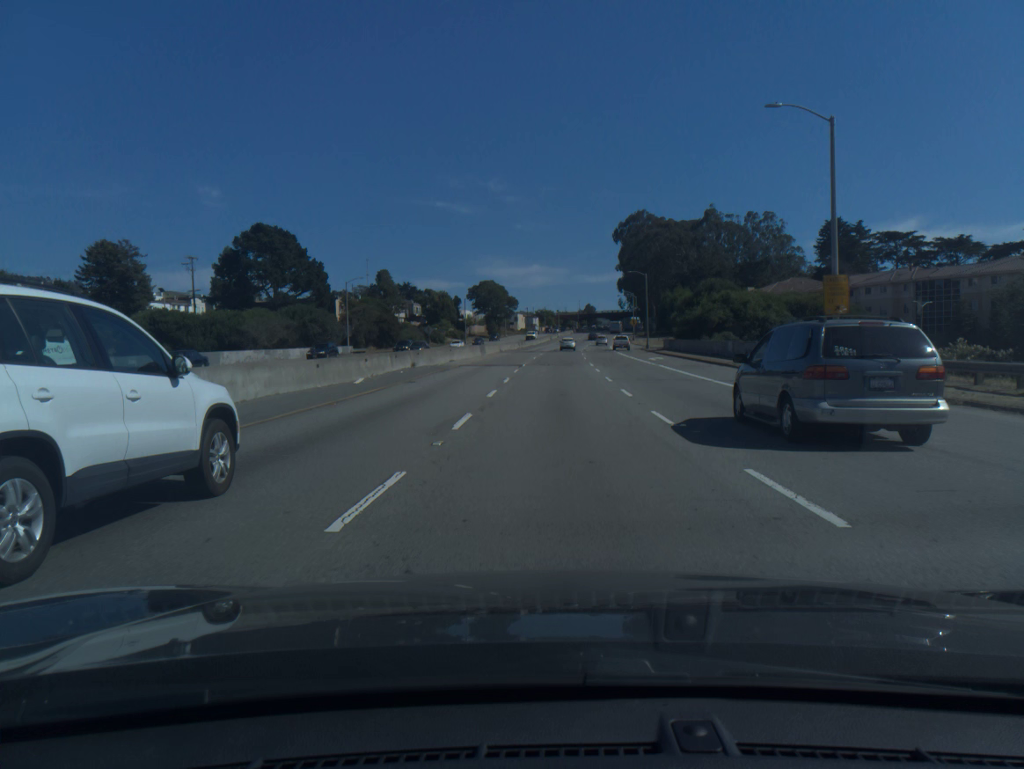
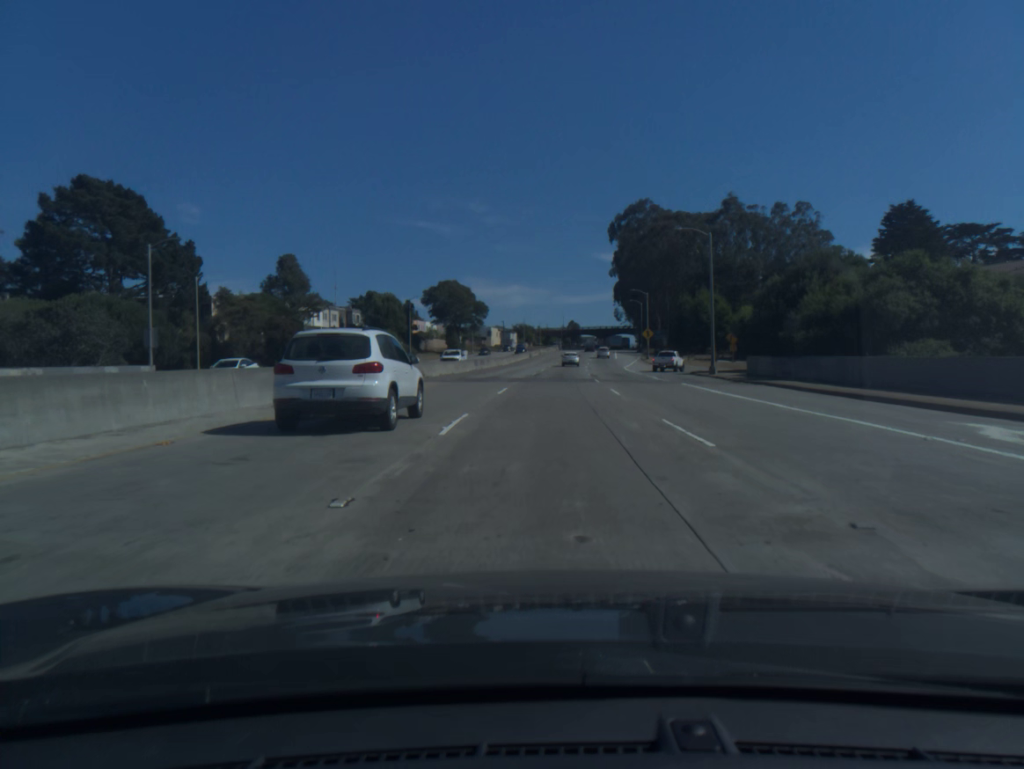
(+0.7, +46.4) m; +1°
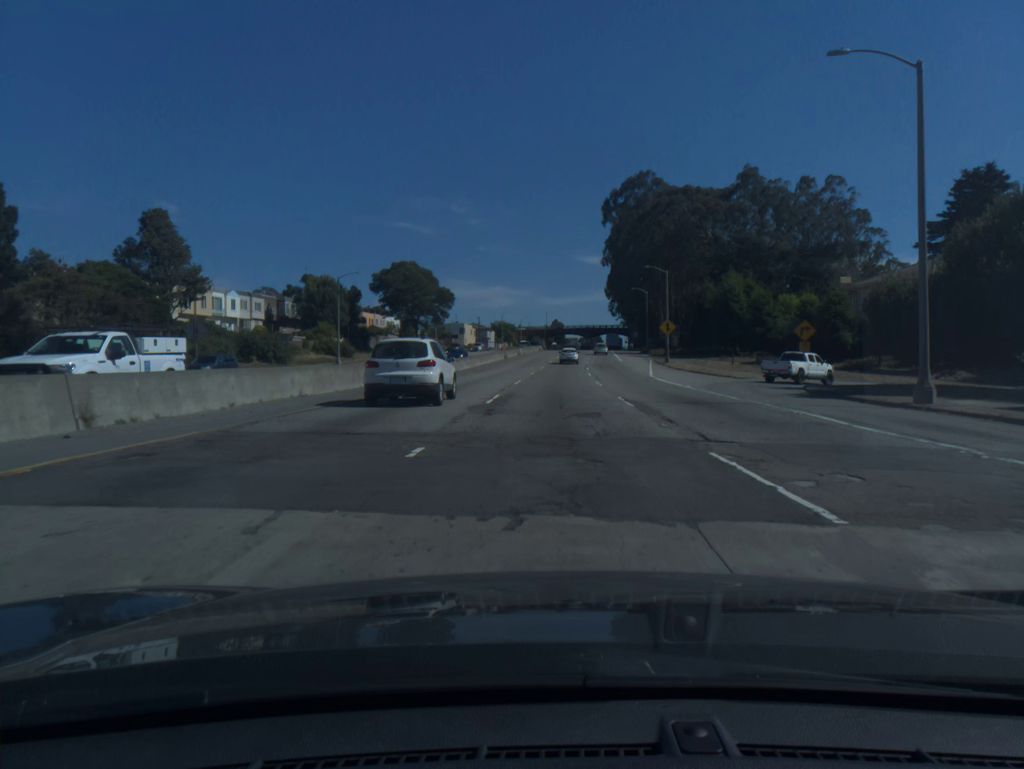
(+0.4, +30.3) m; +1°
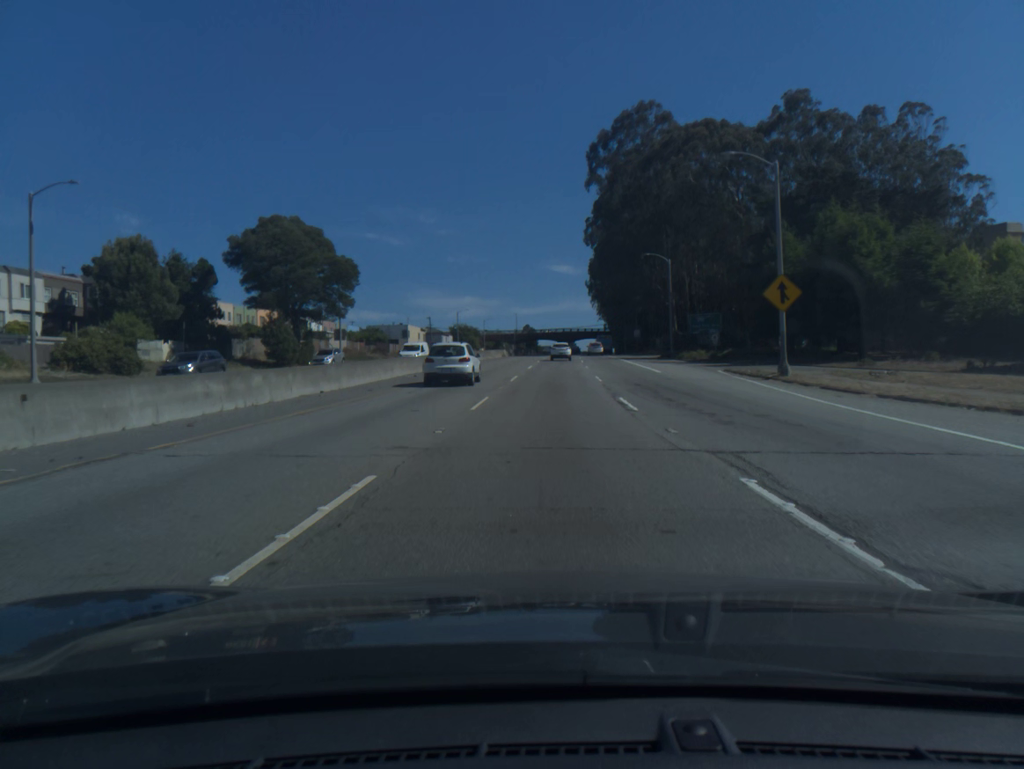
(+0.9, +44.7) m; +2°
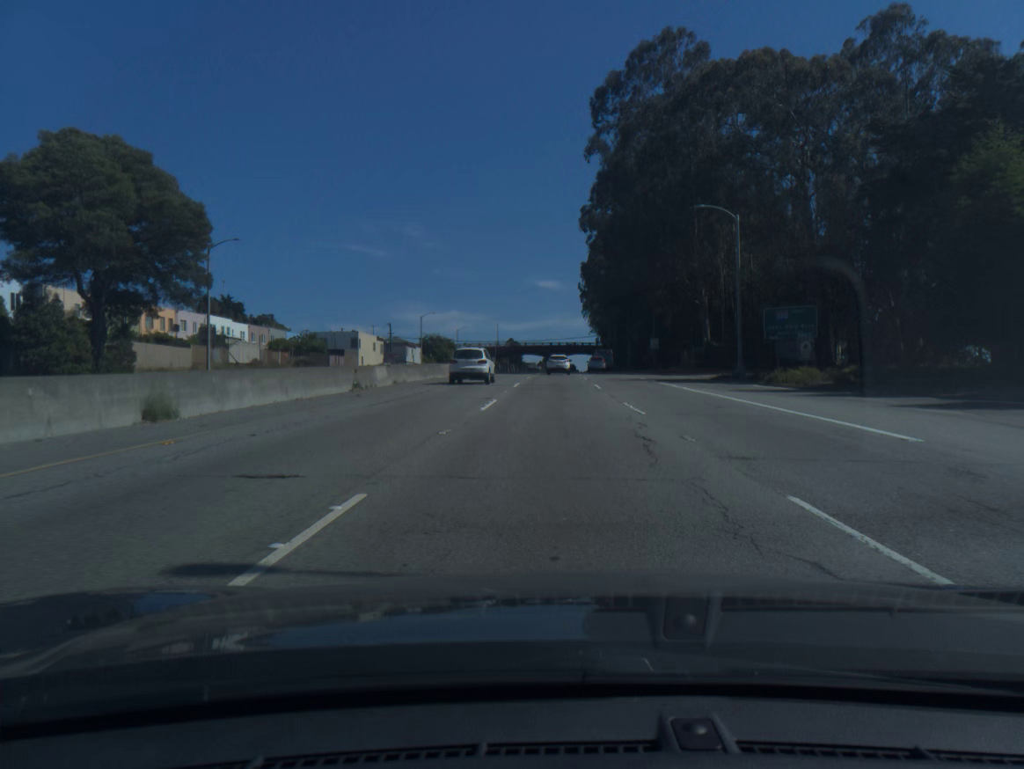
(+0.2, +29.8) m; +1°
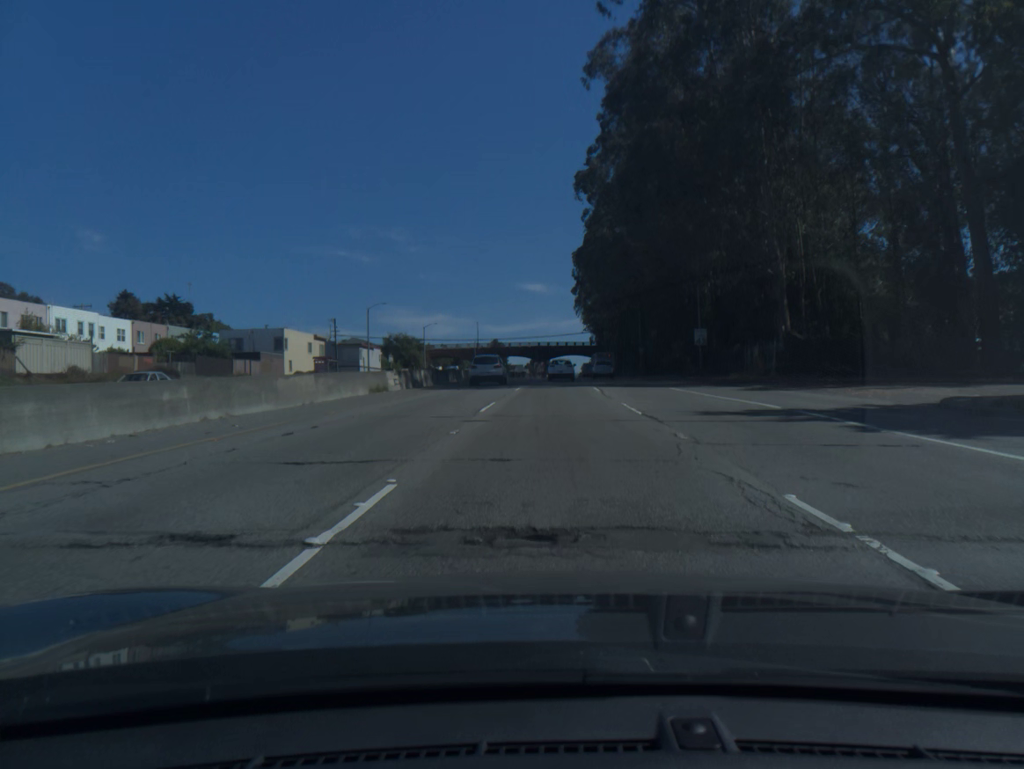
(+0.3, +29.3) m; +1°
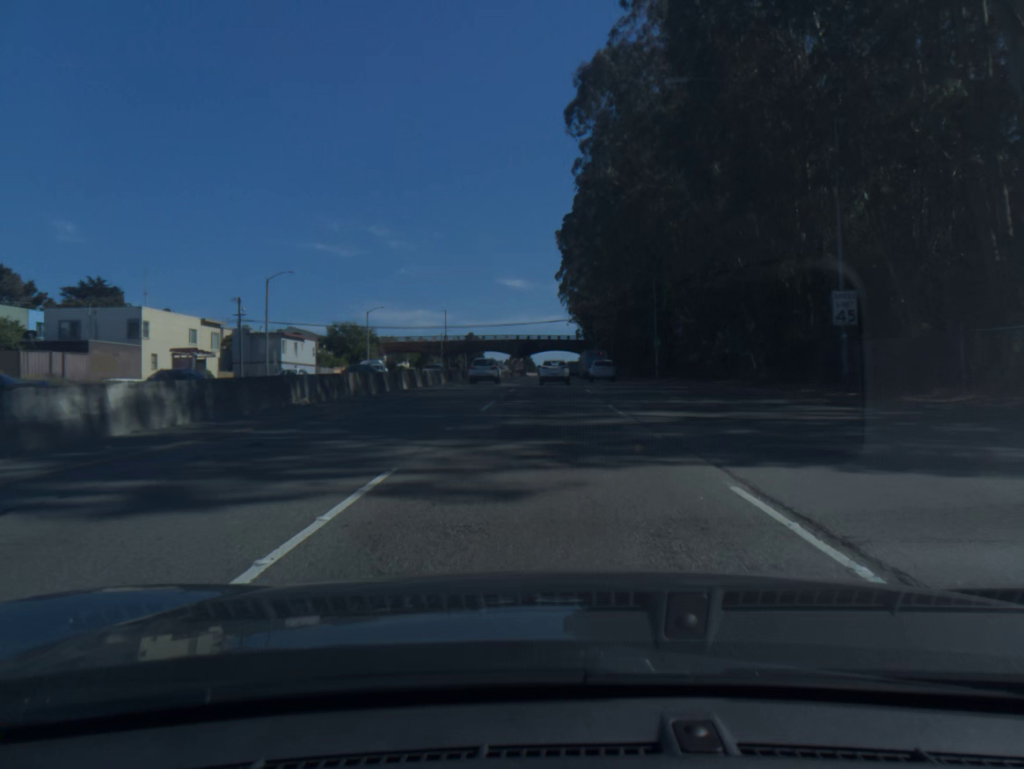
(+0.4, +28.8) m; +1°
